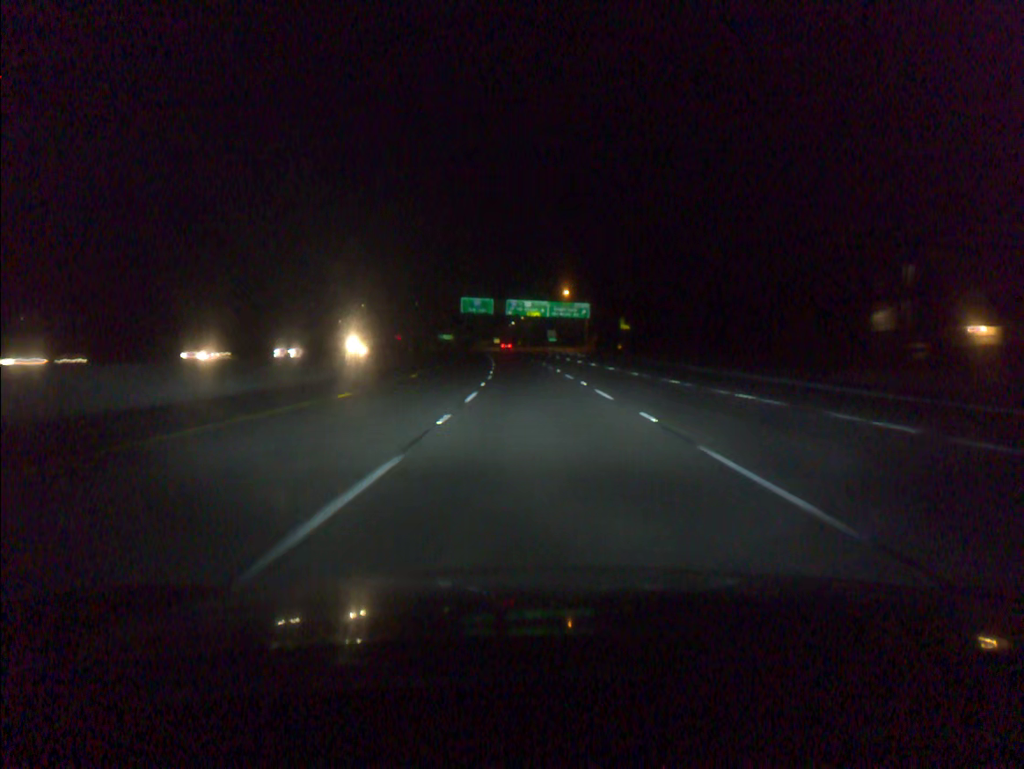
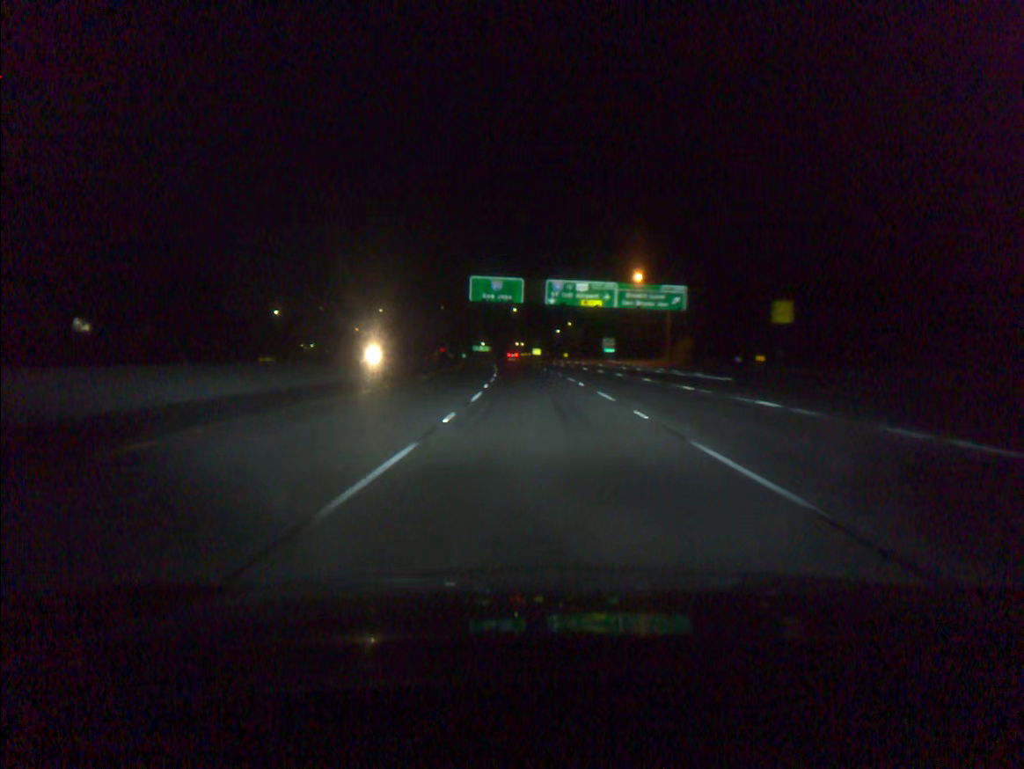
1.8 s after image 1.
(-1.6, +55.9) m; -3°
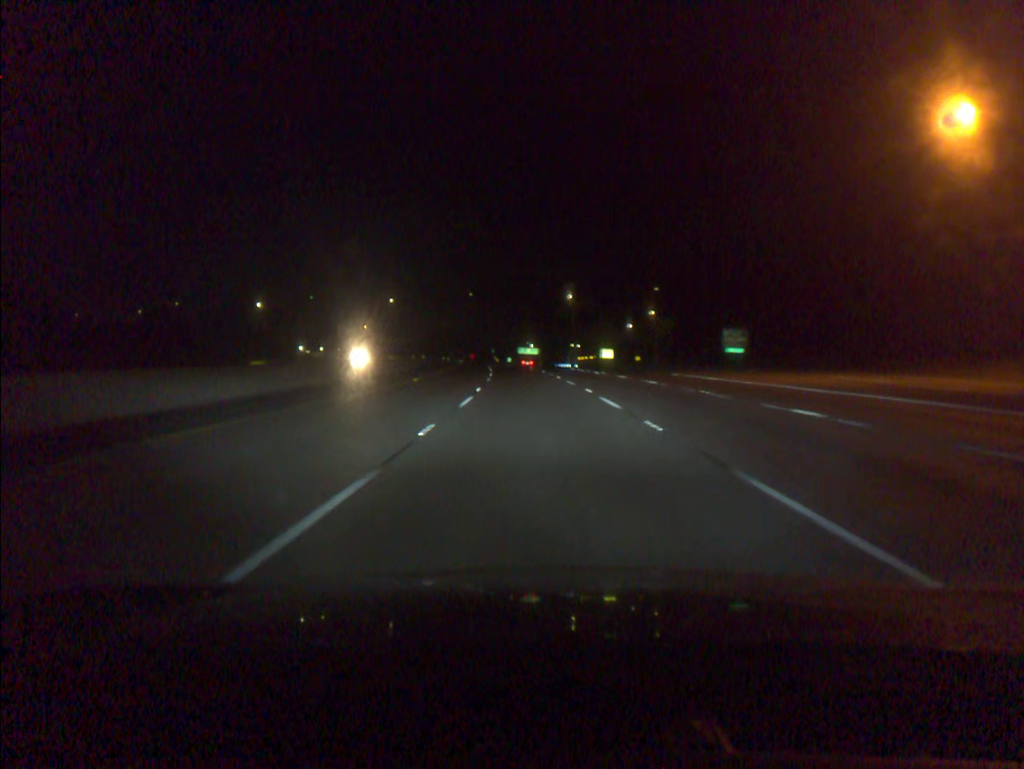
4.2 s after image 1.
(-2.4, +74.1) m; -4°
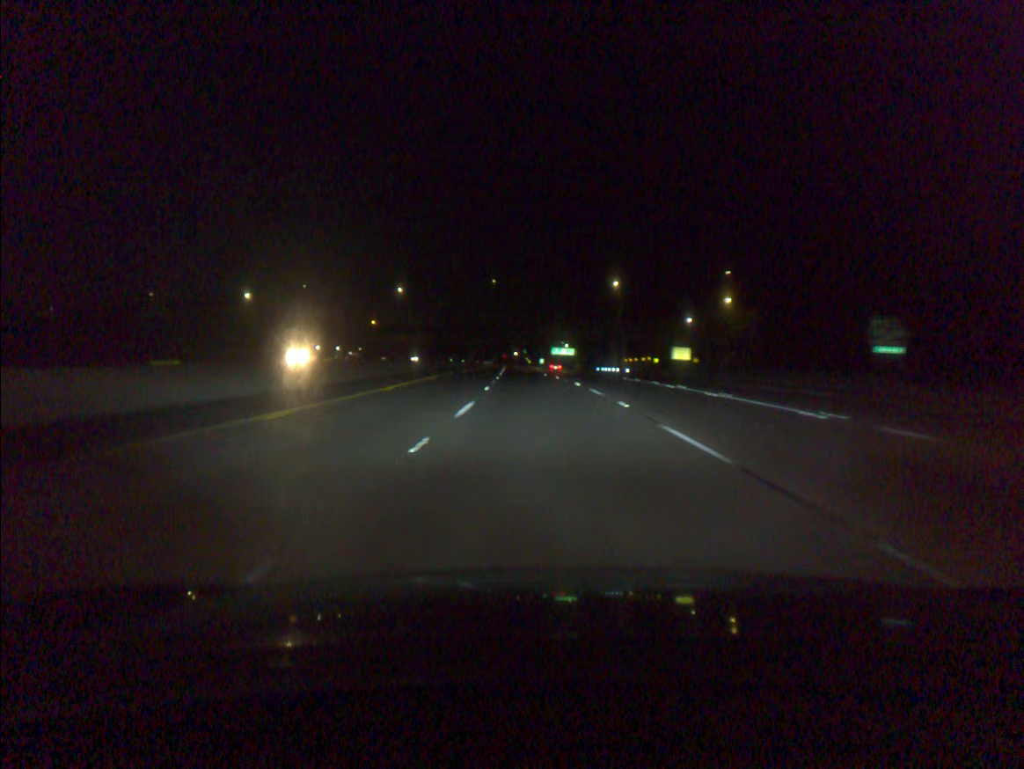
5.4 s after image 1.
(-0.9, +37.2) m; -3°
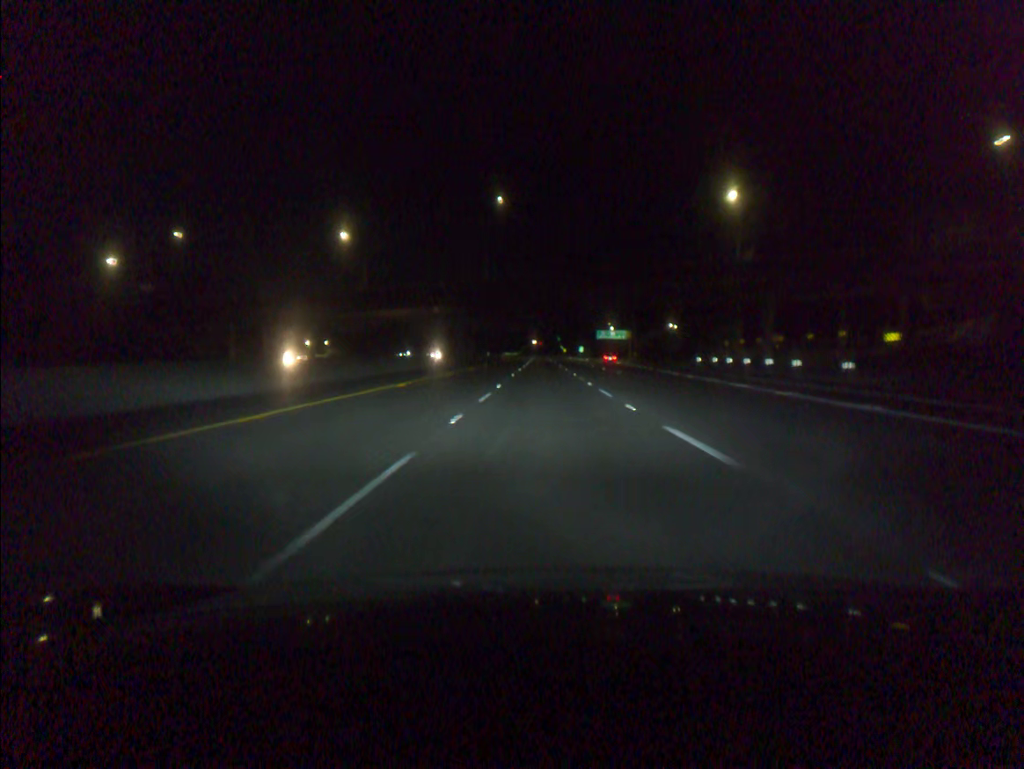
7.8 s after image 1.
(-1.9, +75.0) m; -2°
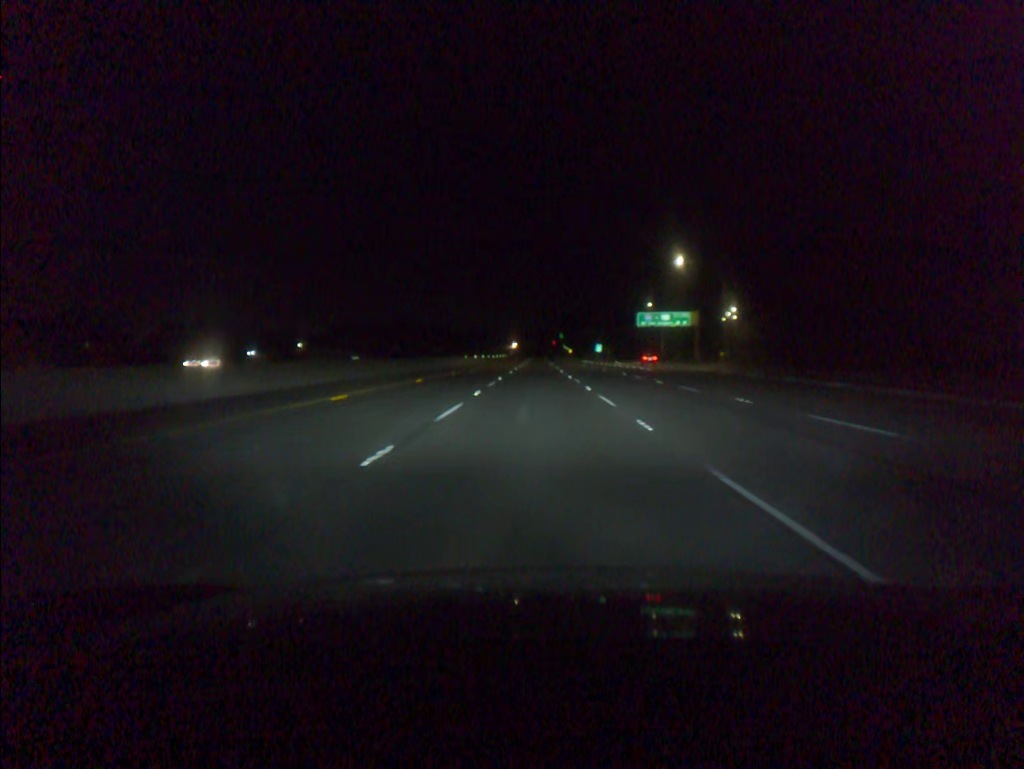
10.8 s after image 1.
(+0.4, +94.5) m; 0°
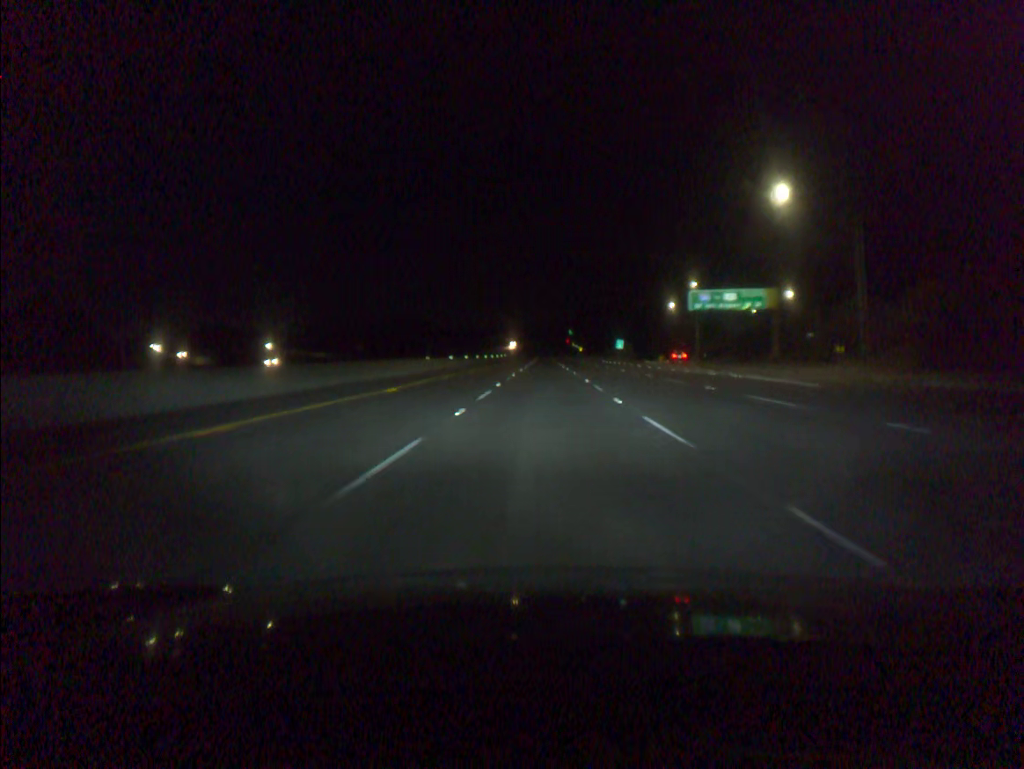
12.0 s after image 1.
(-0.2, +37.7) m; 0°
